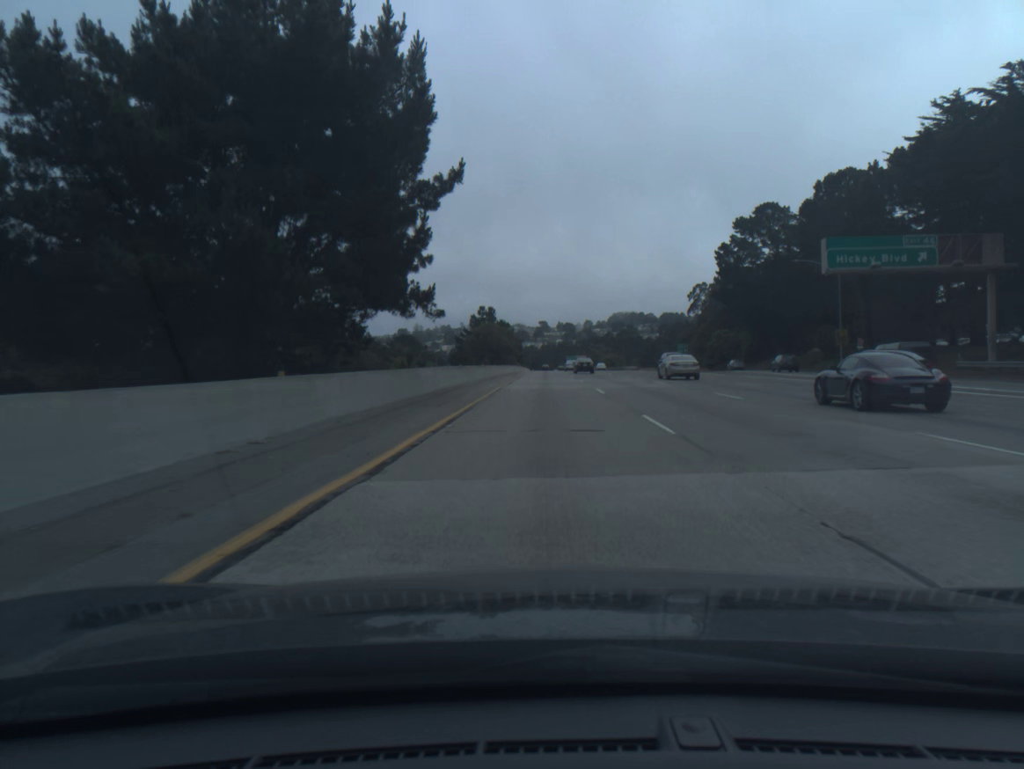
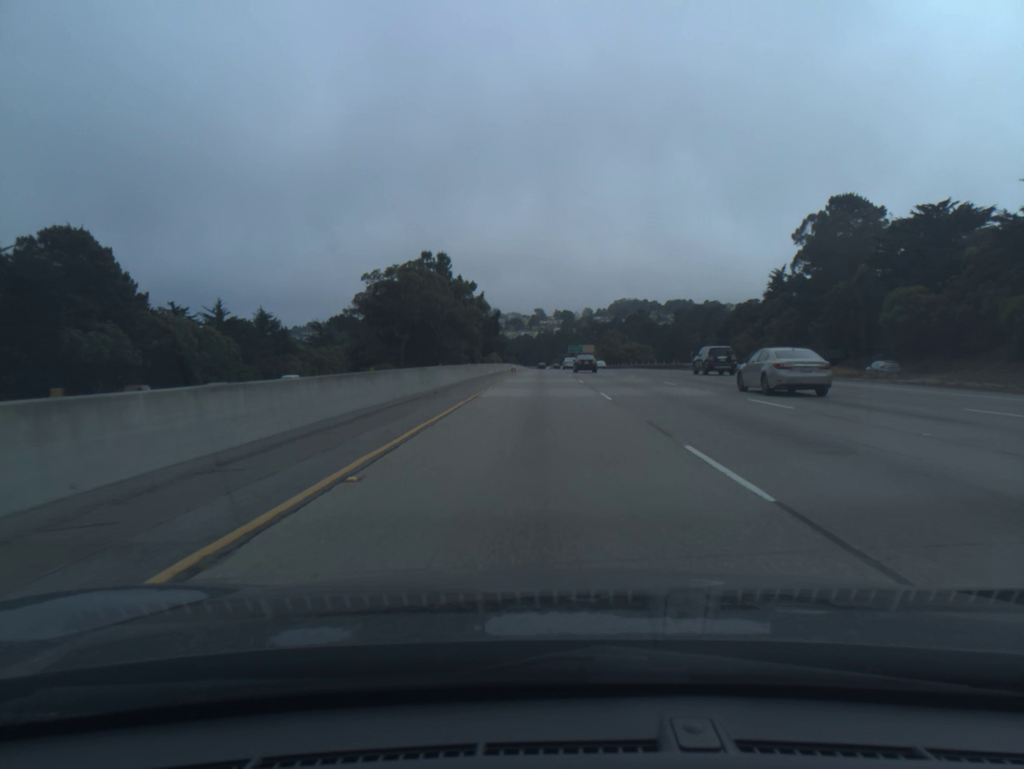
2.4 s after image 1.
(+0.5, +79.0) m; 0°
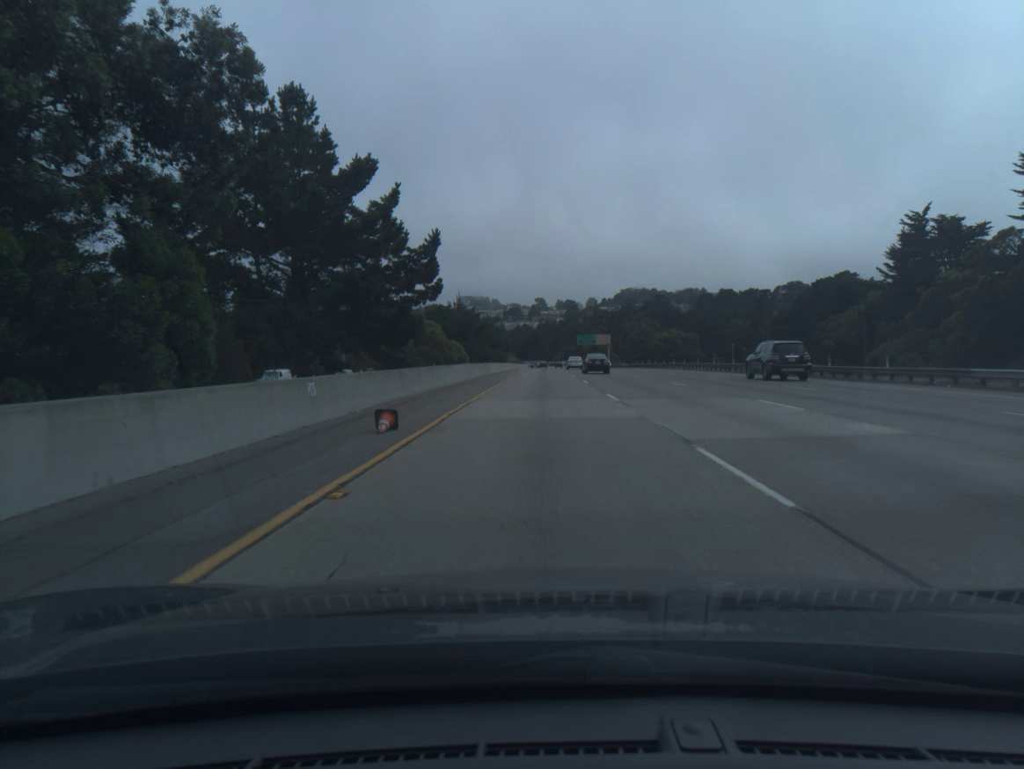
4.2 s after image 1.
(-0.1, +59.2) m; 0°
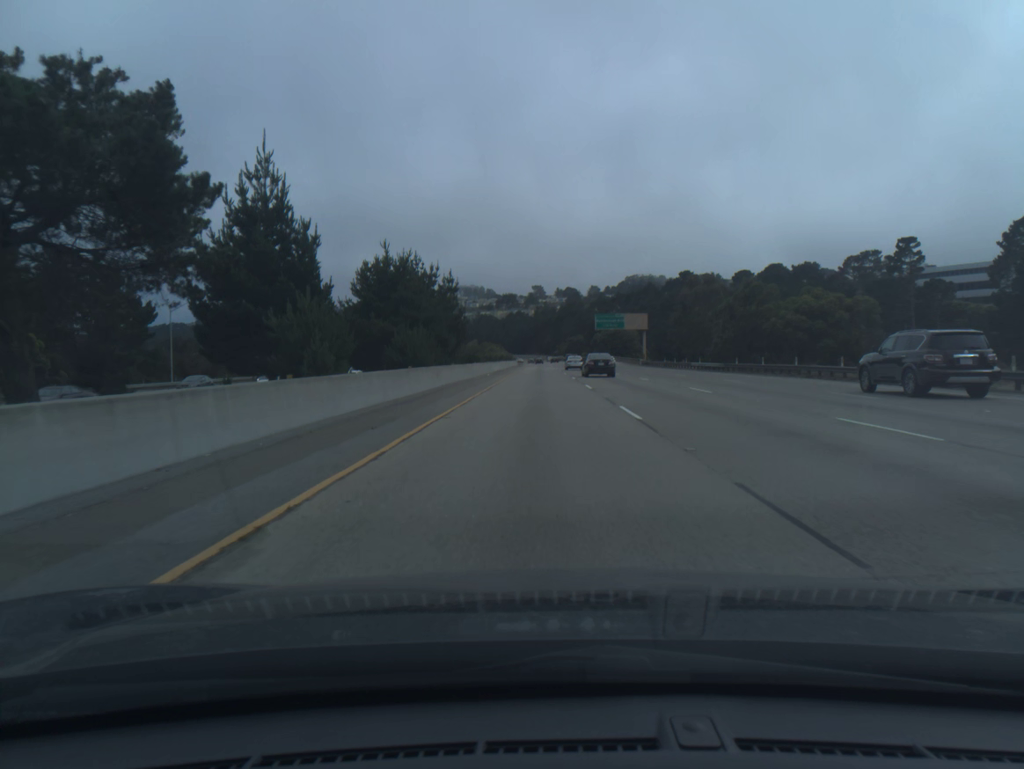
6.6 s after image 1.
(+0.3, +79.0) m; 0°
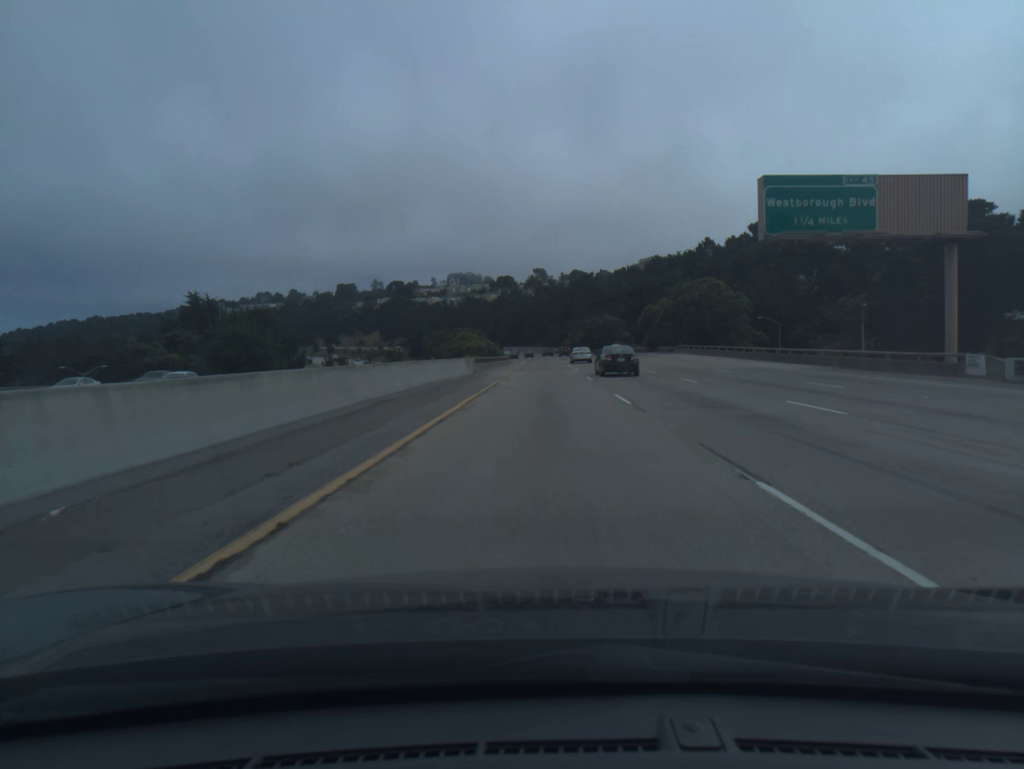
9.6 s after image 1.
(-0.3, +99.0) m; 0°
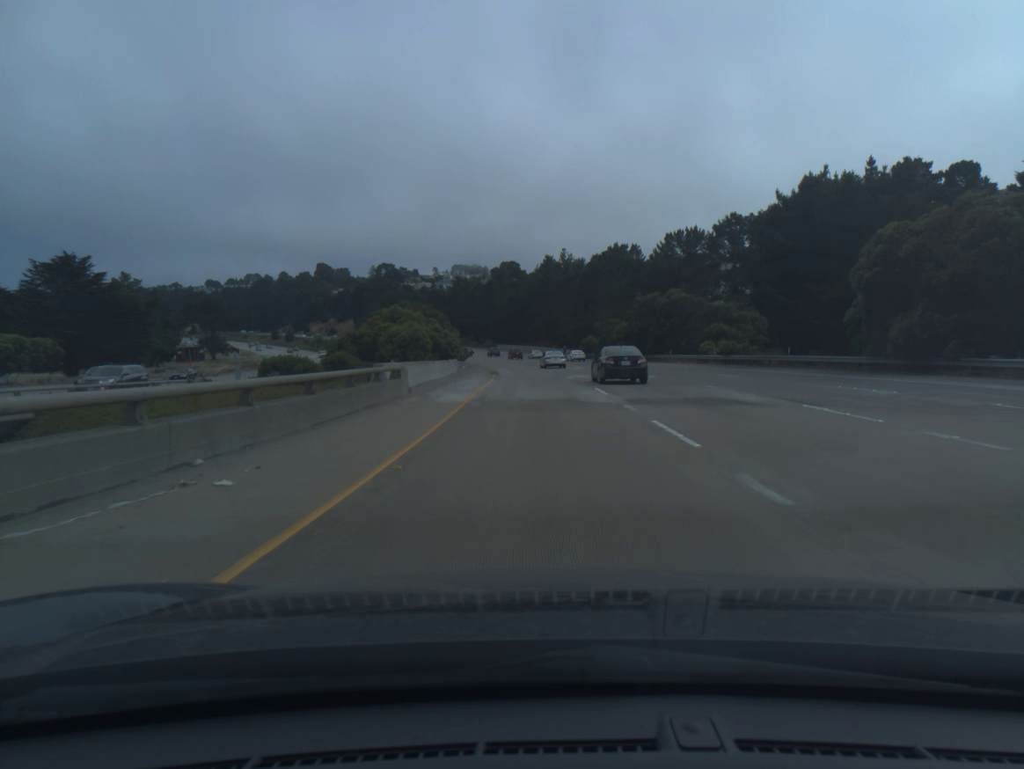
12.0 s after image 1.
(0.0, +78.9) m; -1°
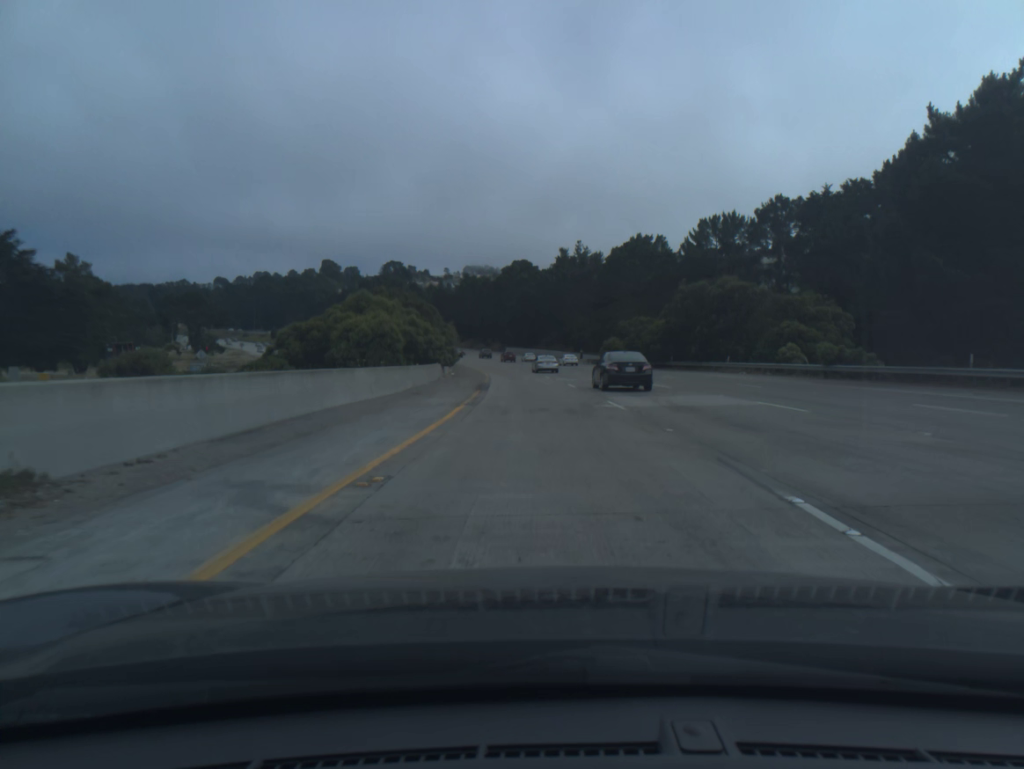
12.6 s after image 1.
(-0.1, +19.7) m; -1°
